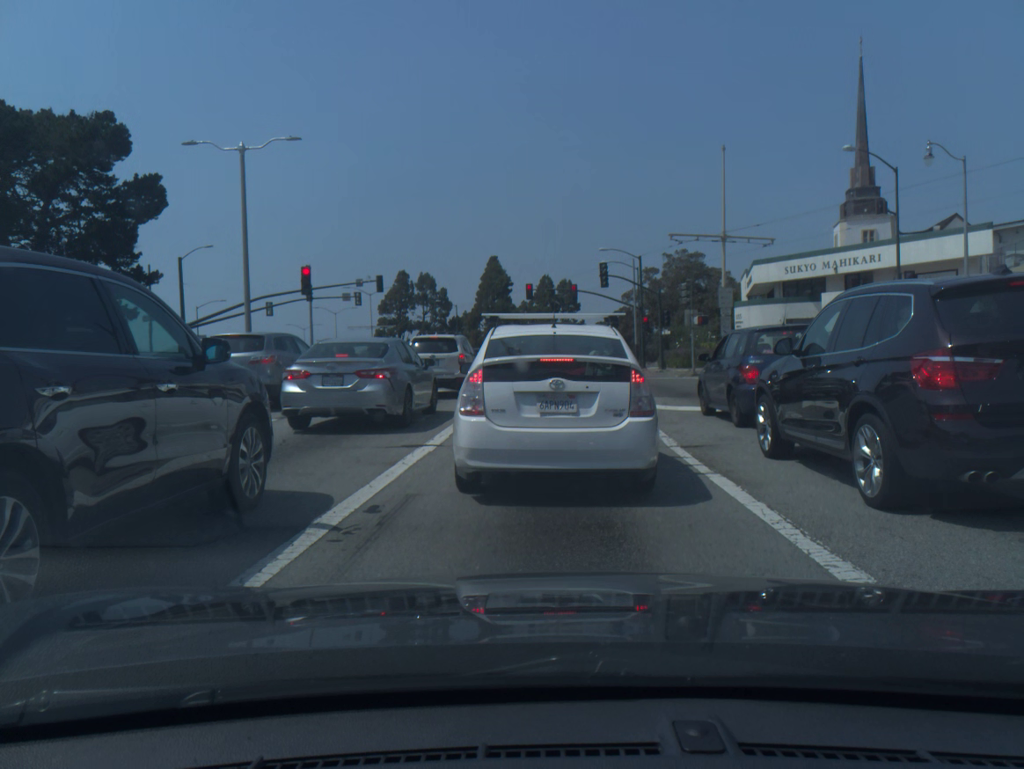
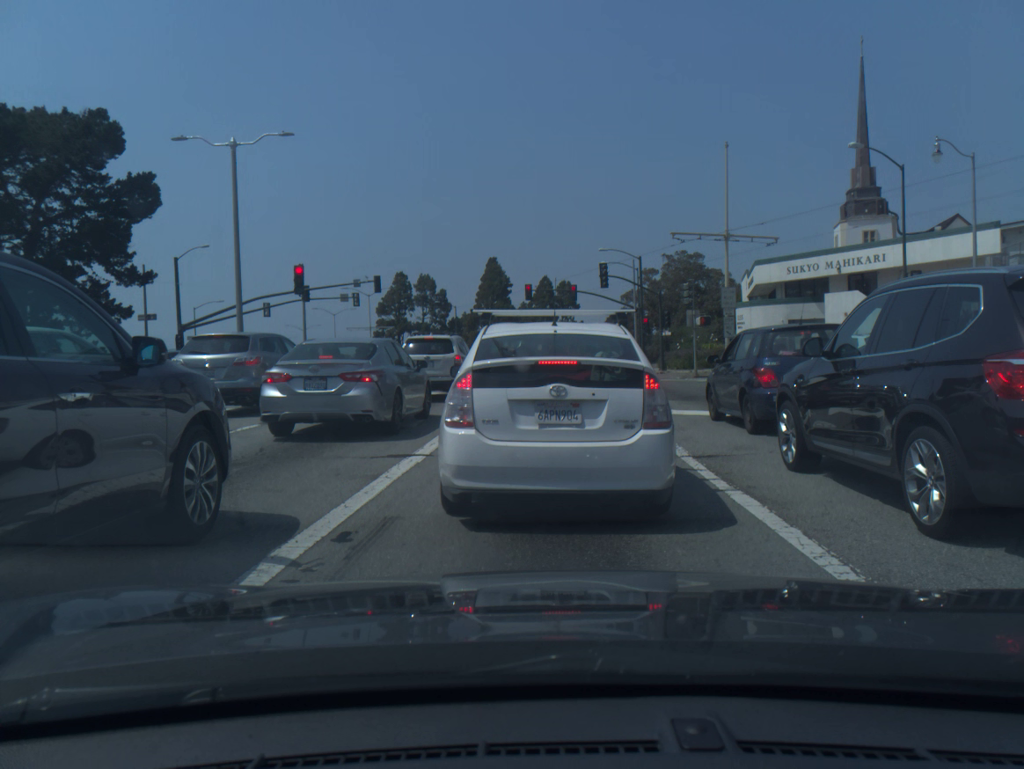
(0.0, +1.0) m; 0°
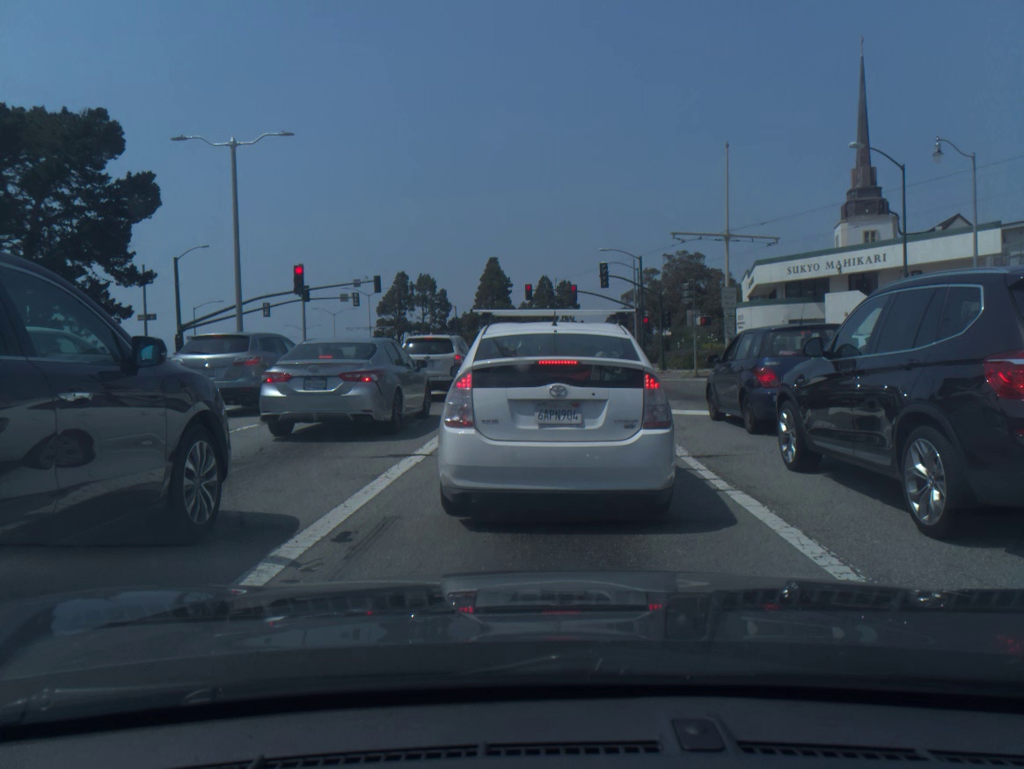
(0.0, -0.1) m; 0°
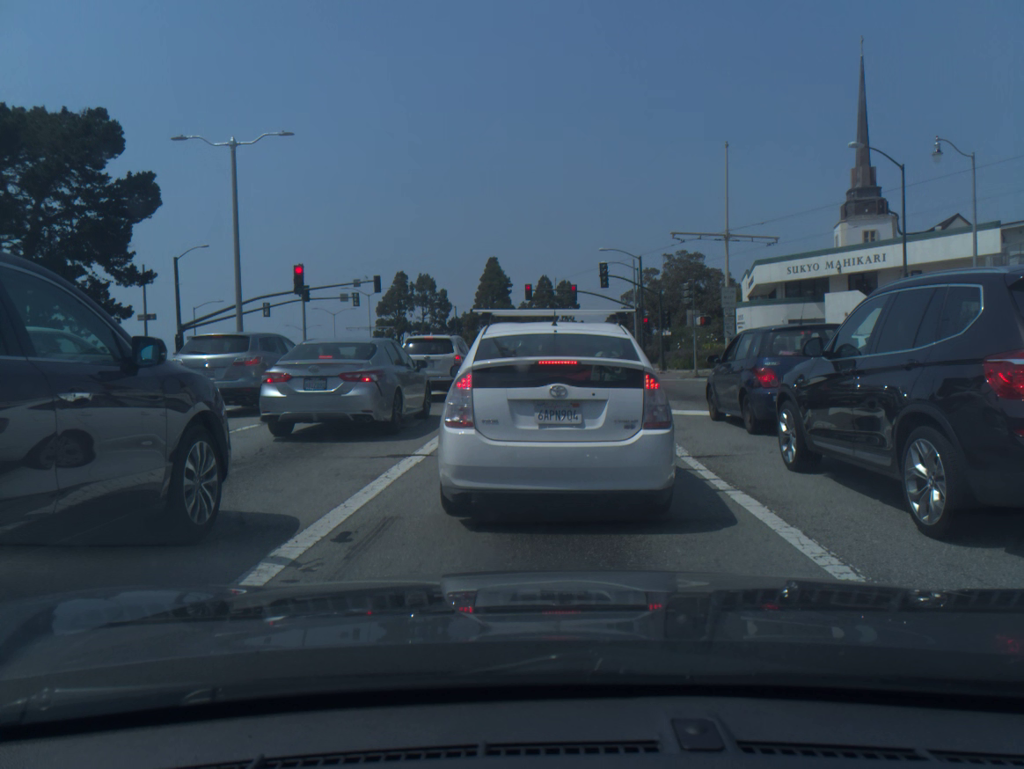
(0.0, 0.0) m; 0°
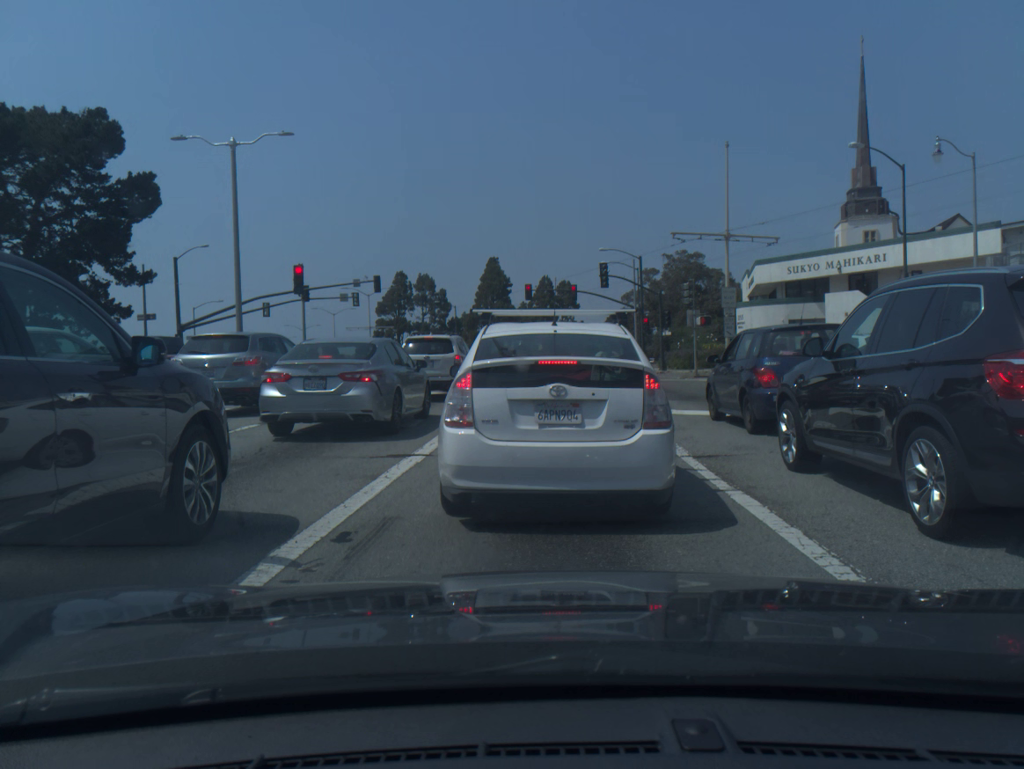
(0.0, 0.0) m; 0°
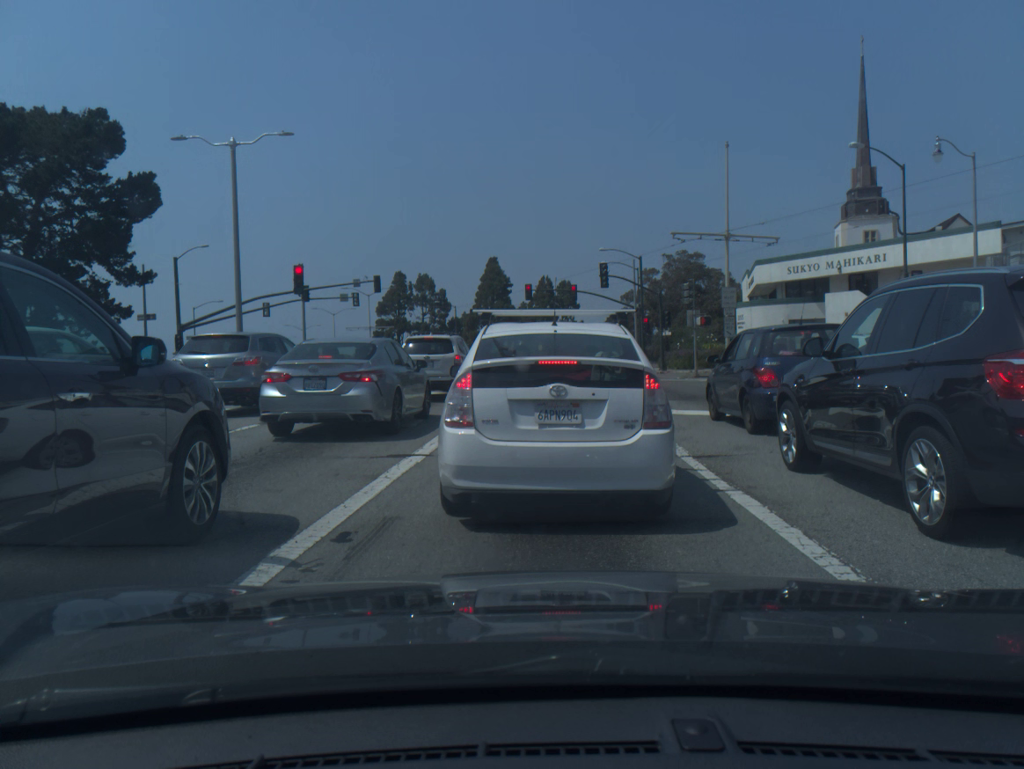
(0.0, 0.0) m; 0°
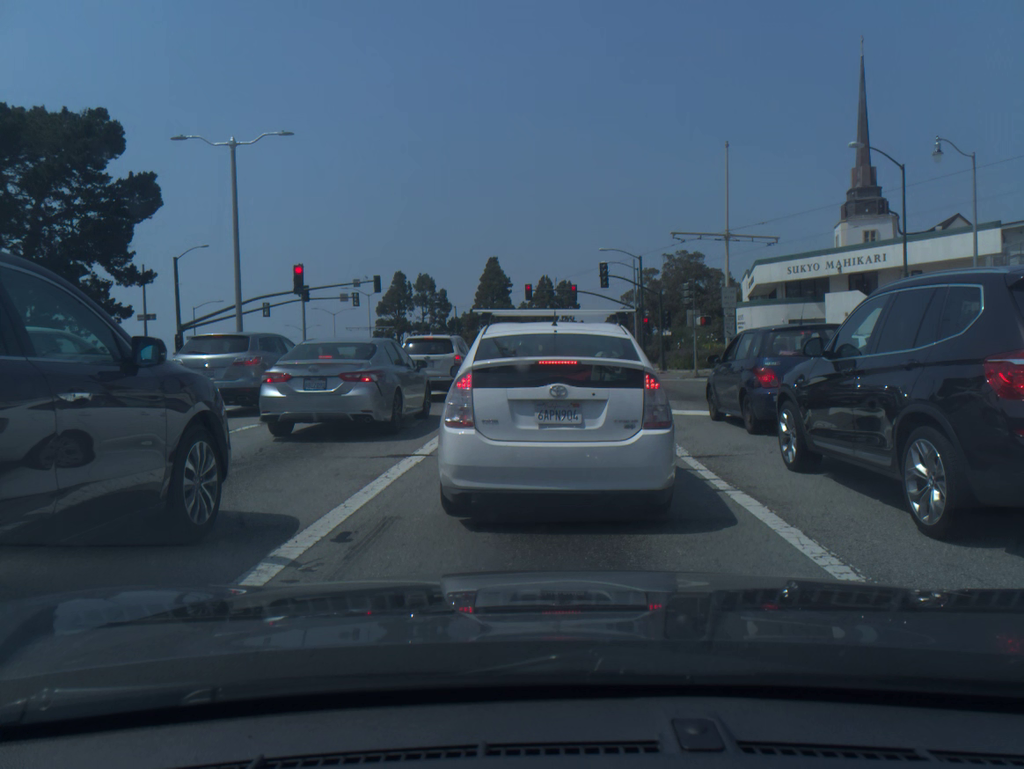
(0.0, 0.0) m; 0°
